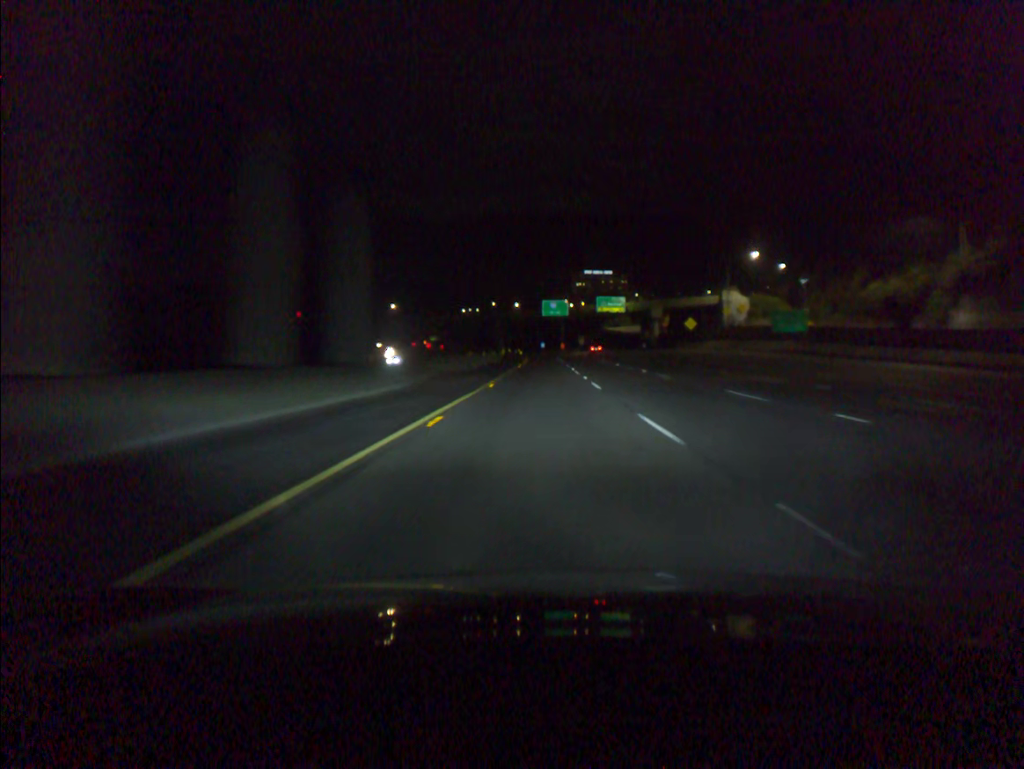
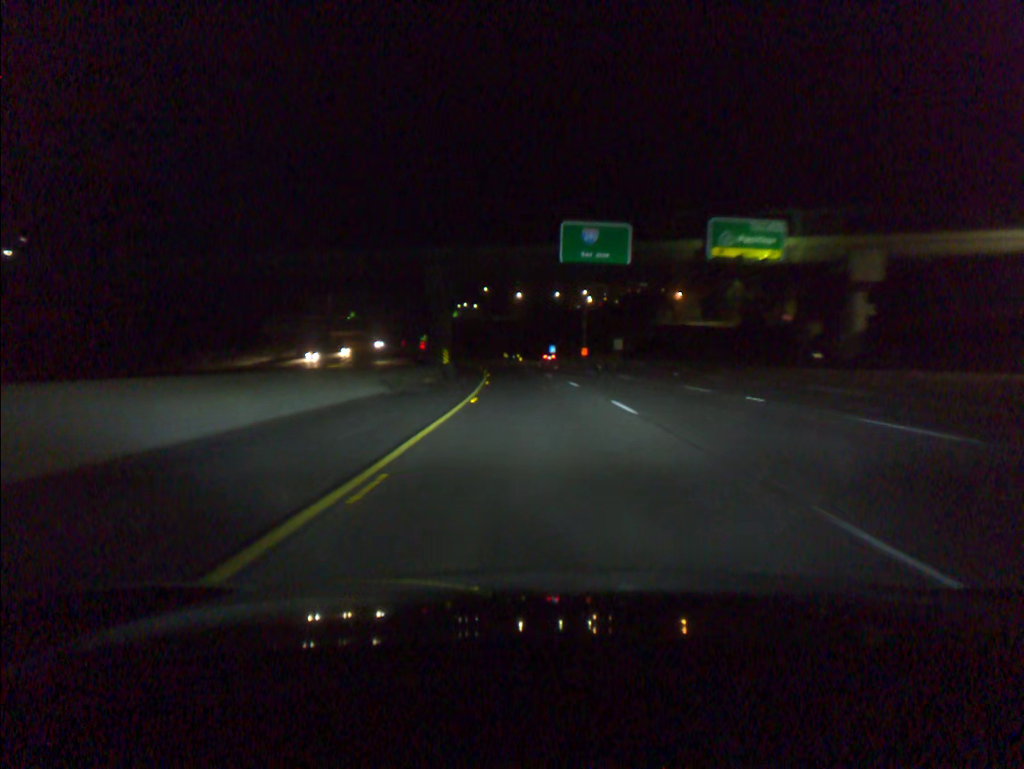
(-0.3, +96.3) m; -1°
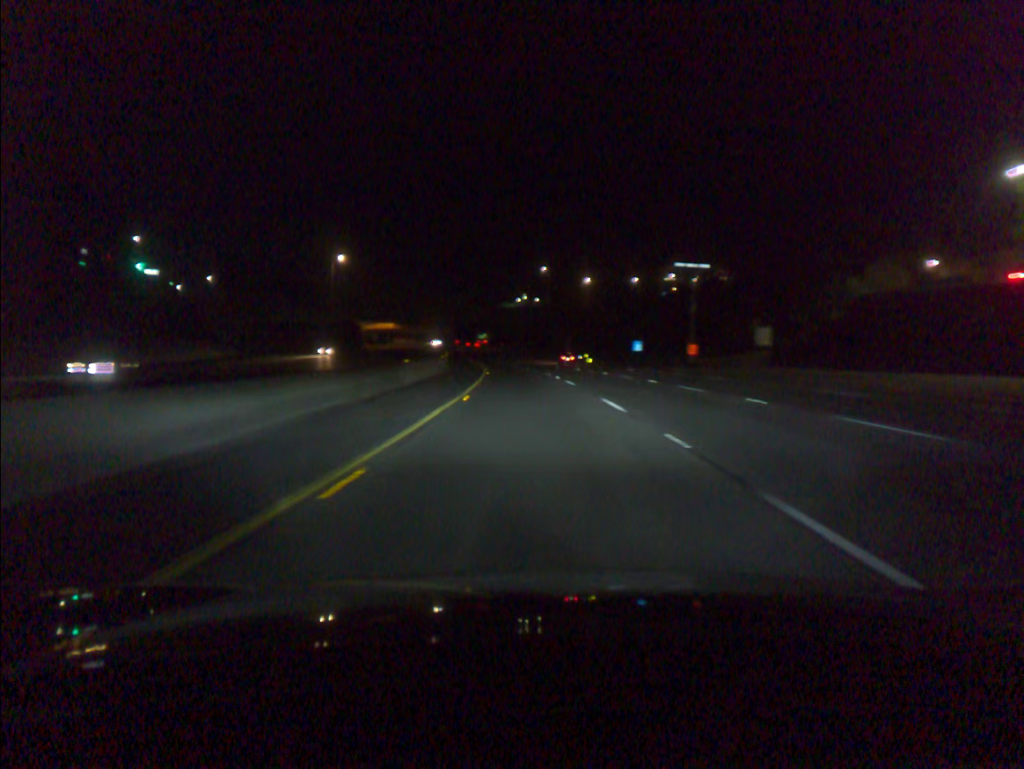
(-2.2, +57.9) m; -5°
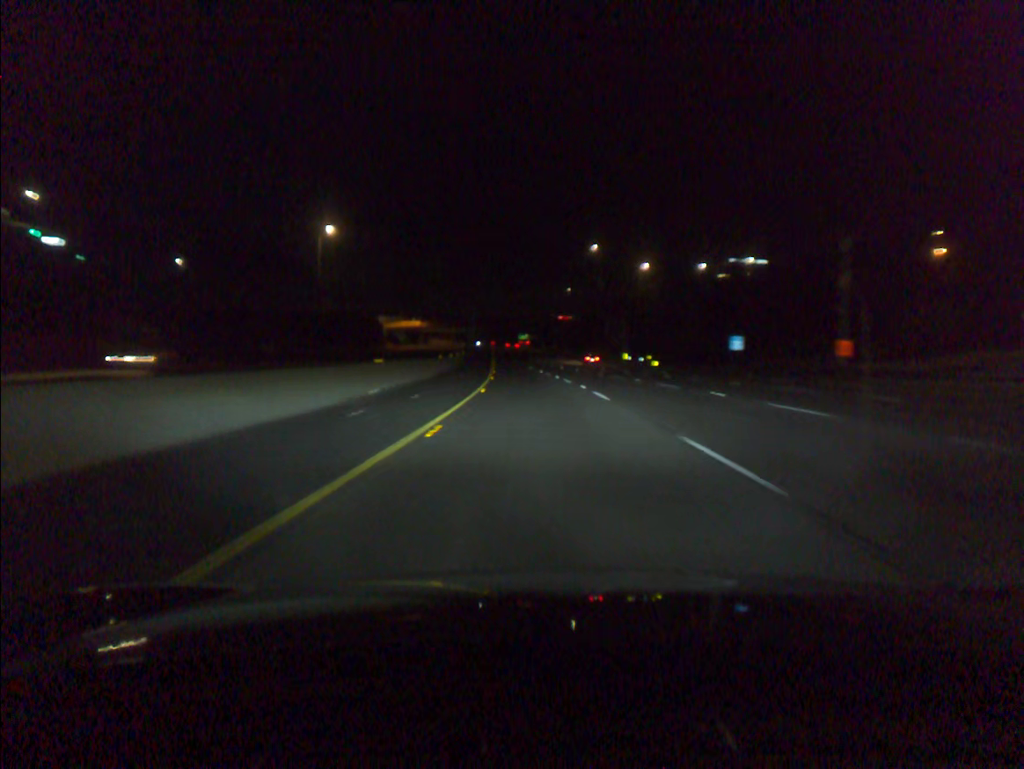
(-1.1, +38.7) m; -3°
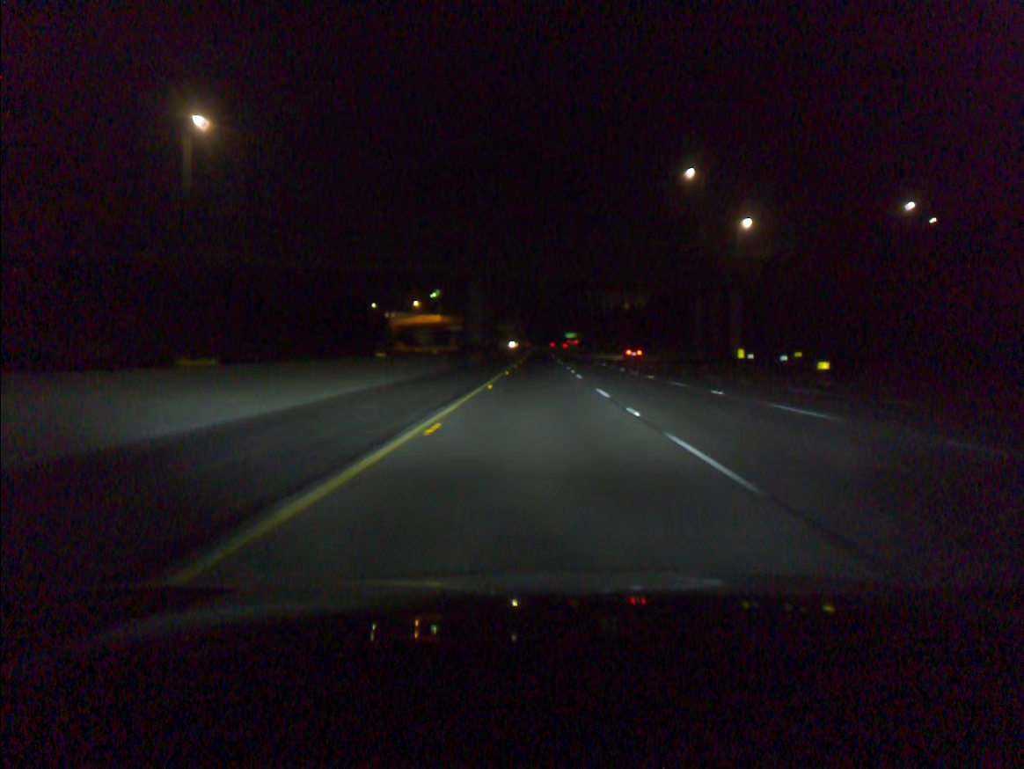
(-1.8, +58.2) m; -3°
